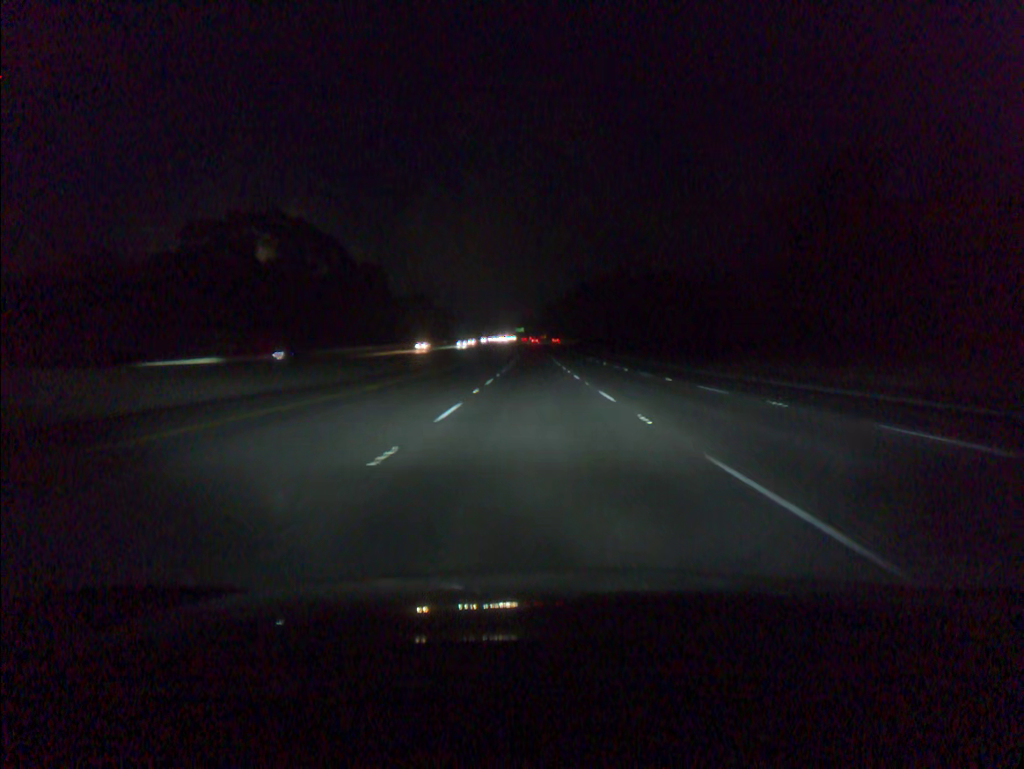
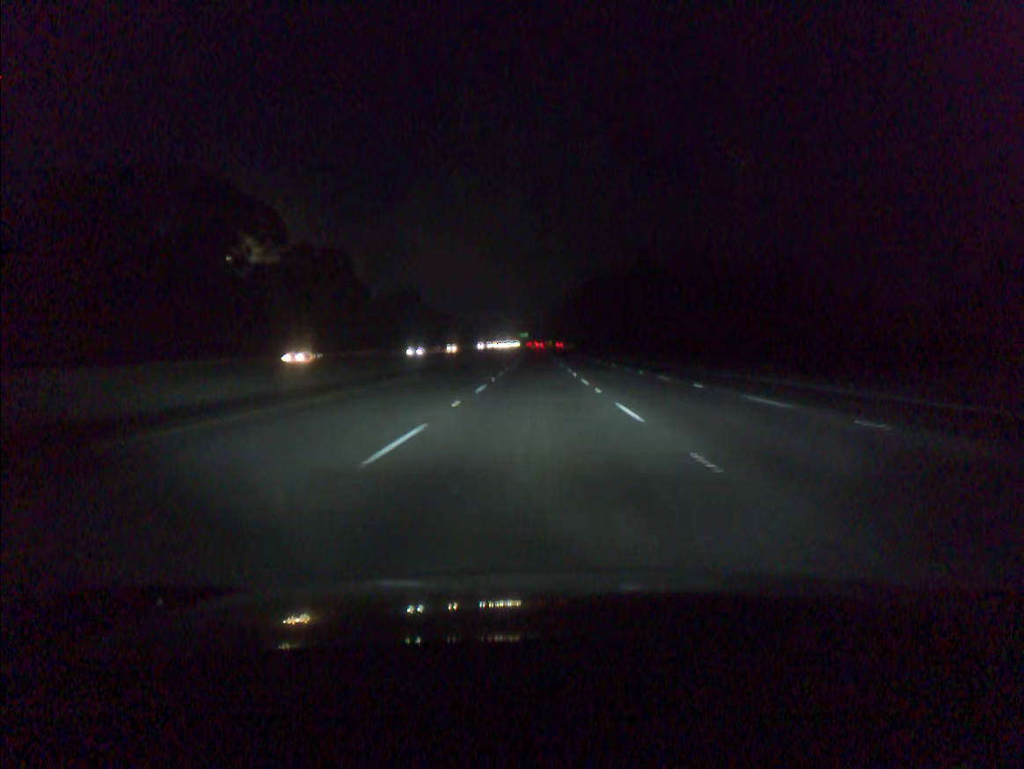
(-0.1, +34.6) m; 0°
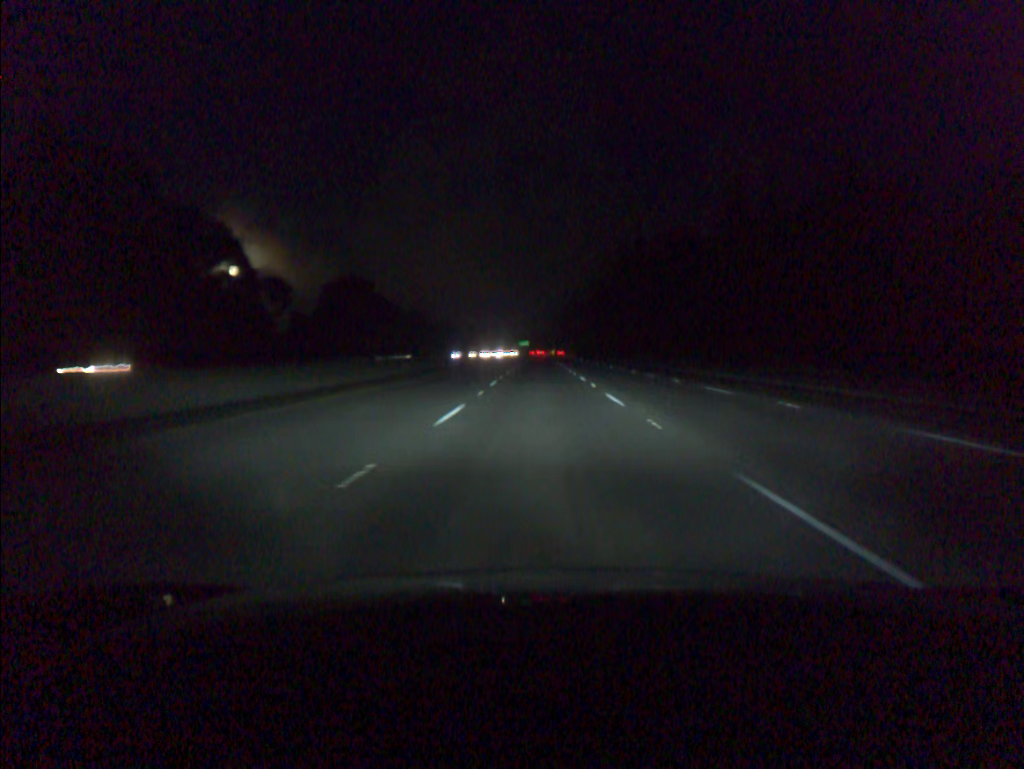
(-0.3, +68.6) m; 0°
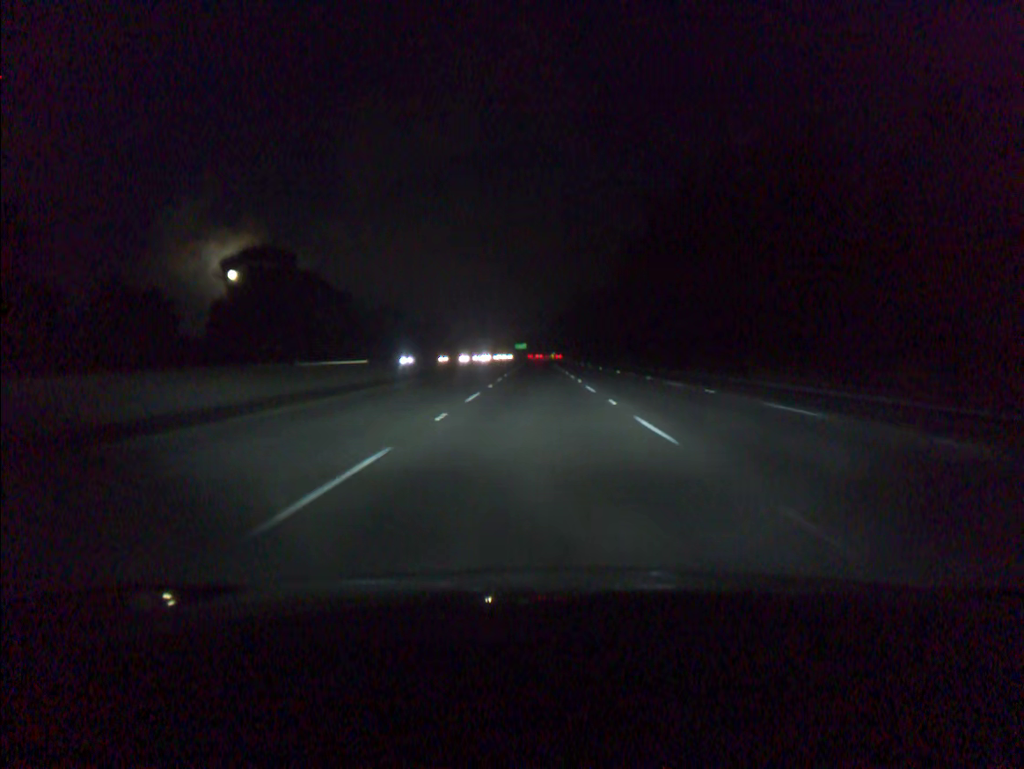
(+0.2, +51.3) m; 0°
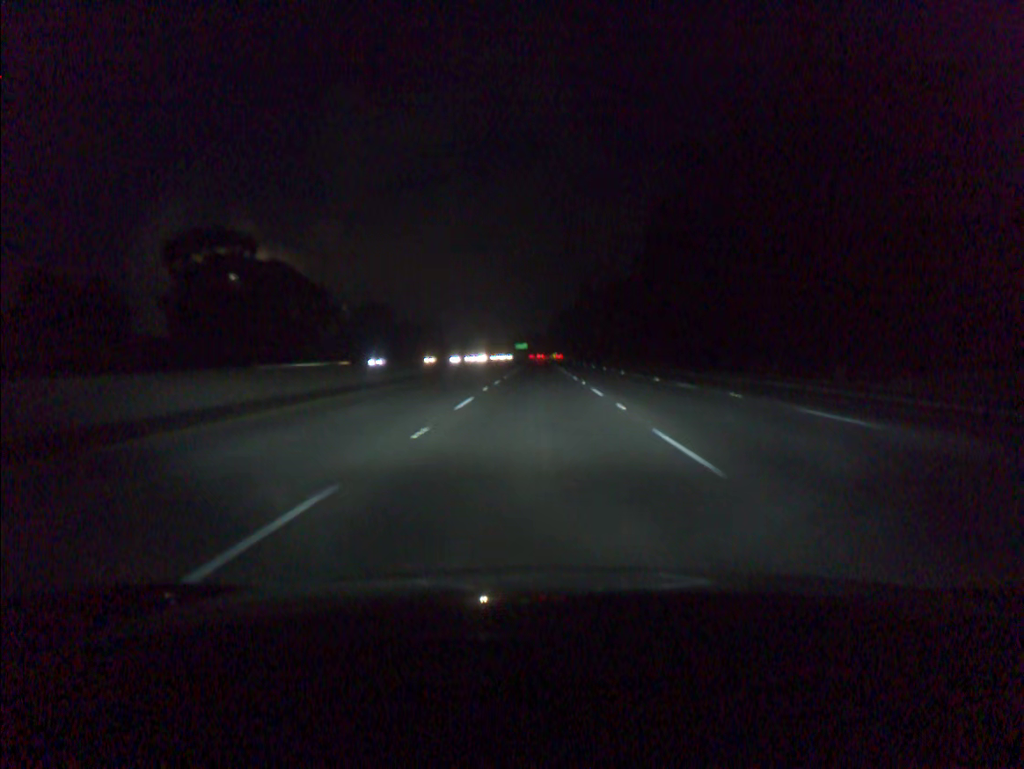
(0.0, +17.2) m; 0°
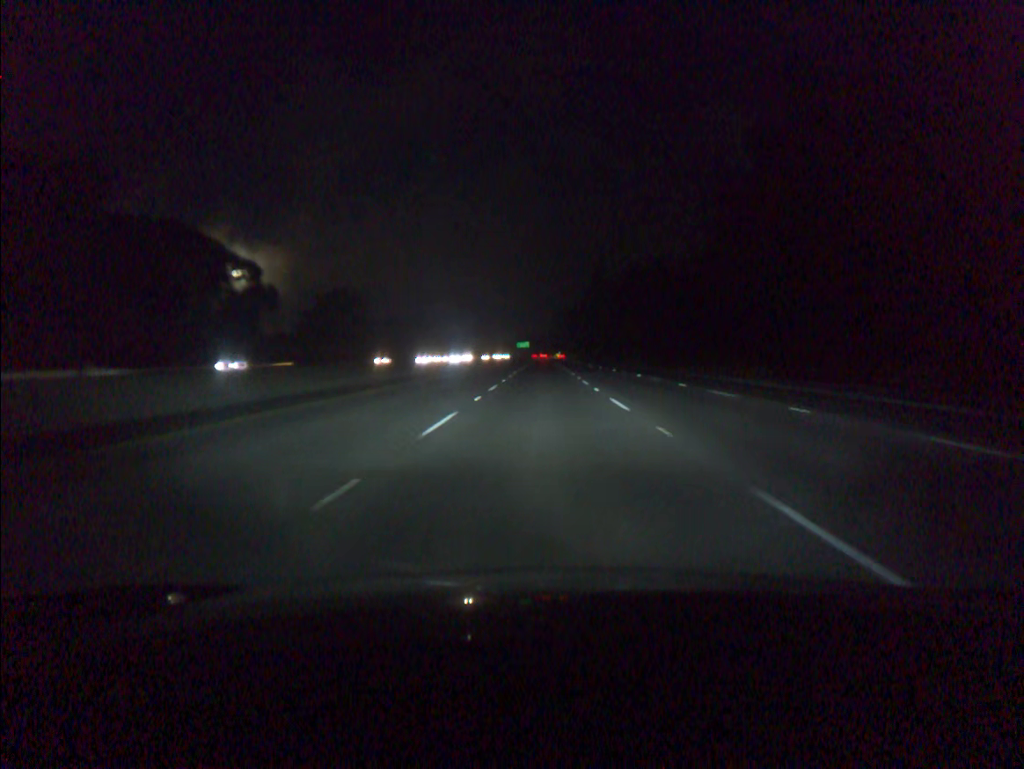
(-0.1, +34.5) m; 0°
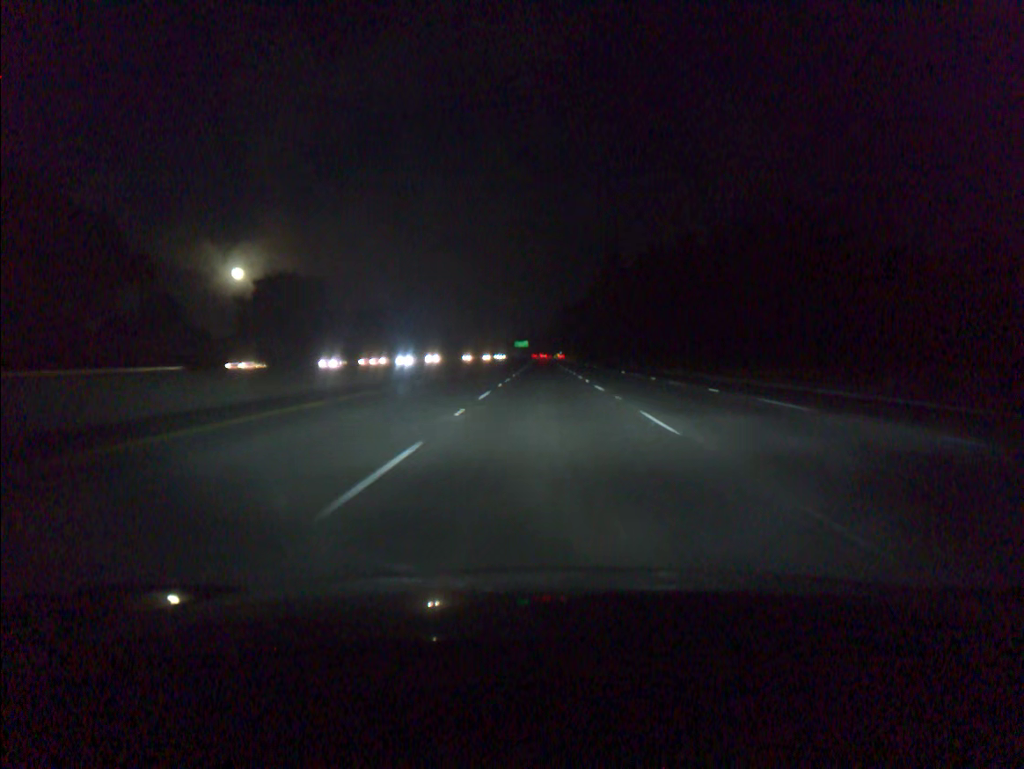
(0.0, +34.6) m; 0°
